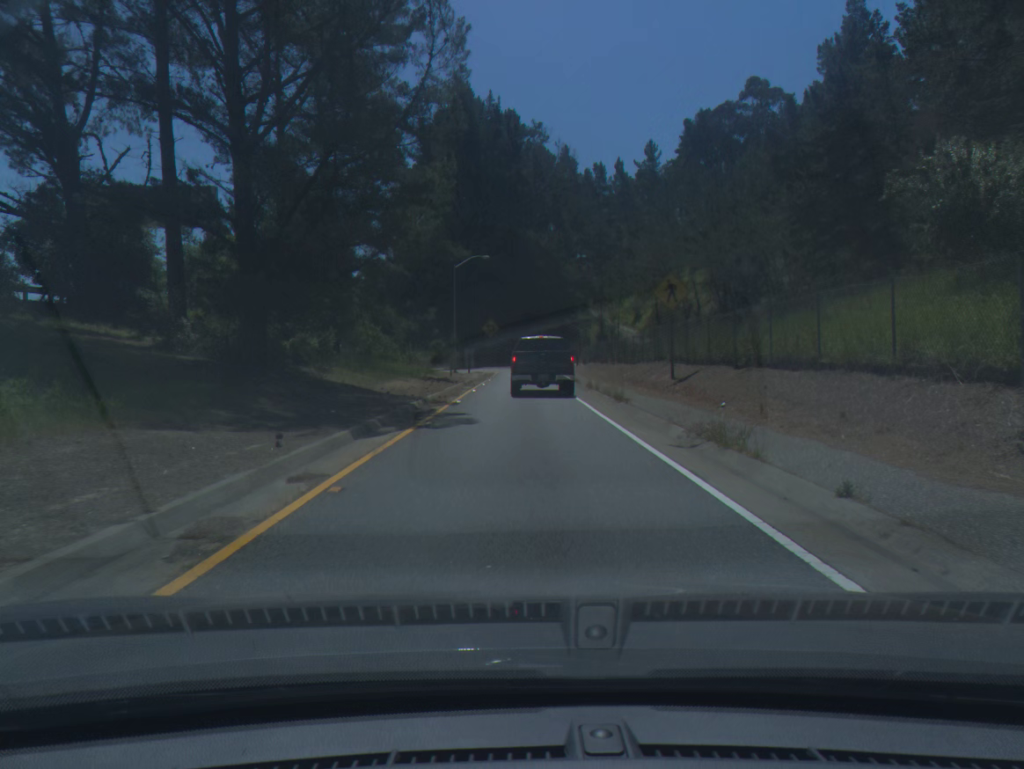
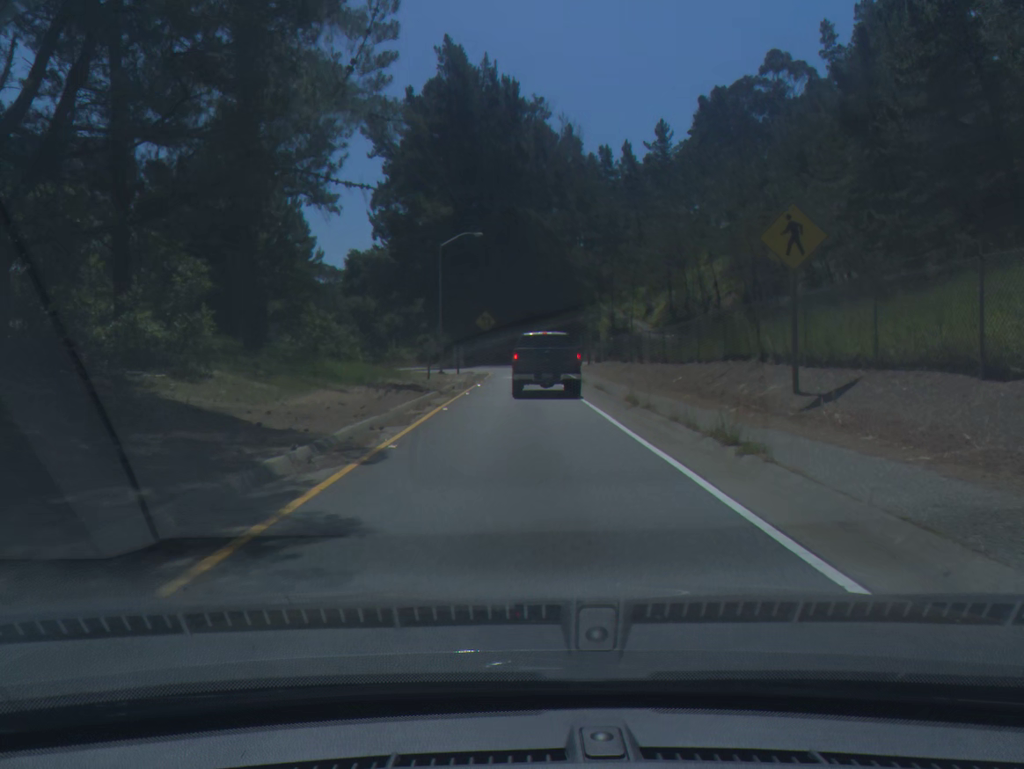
(0.0, +11.3) m; 0°
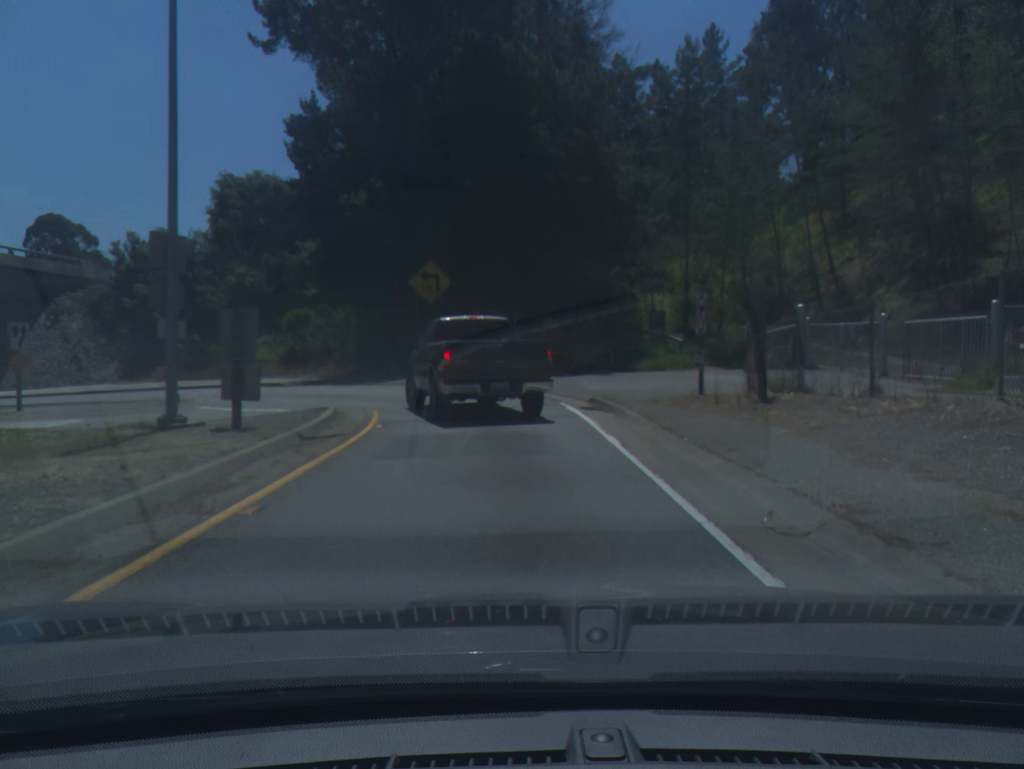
(+0.4, +41.7) m; +2°
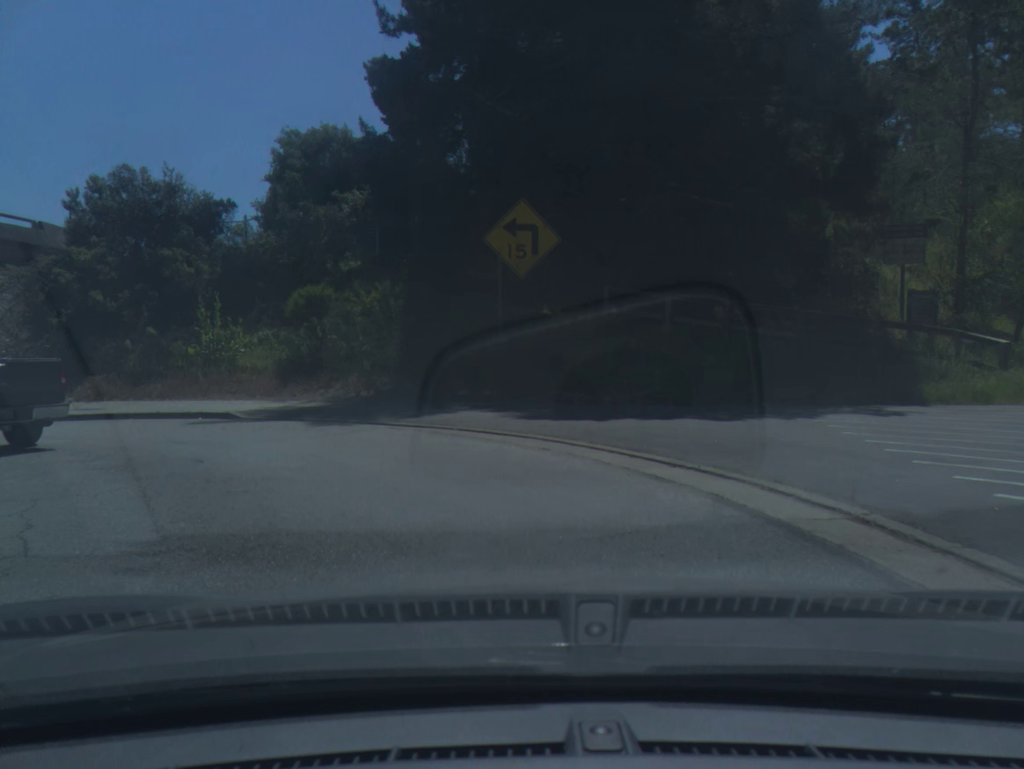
(-0.5, +16.6) m; -14°
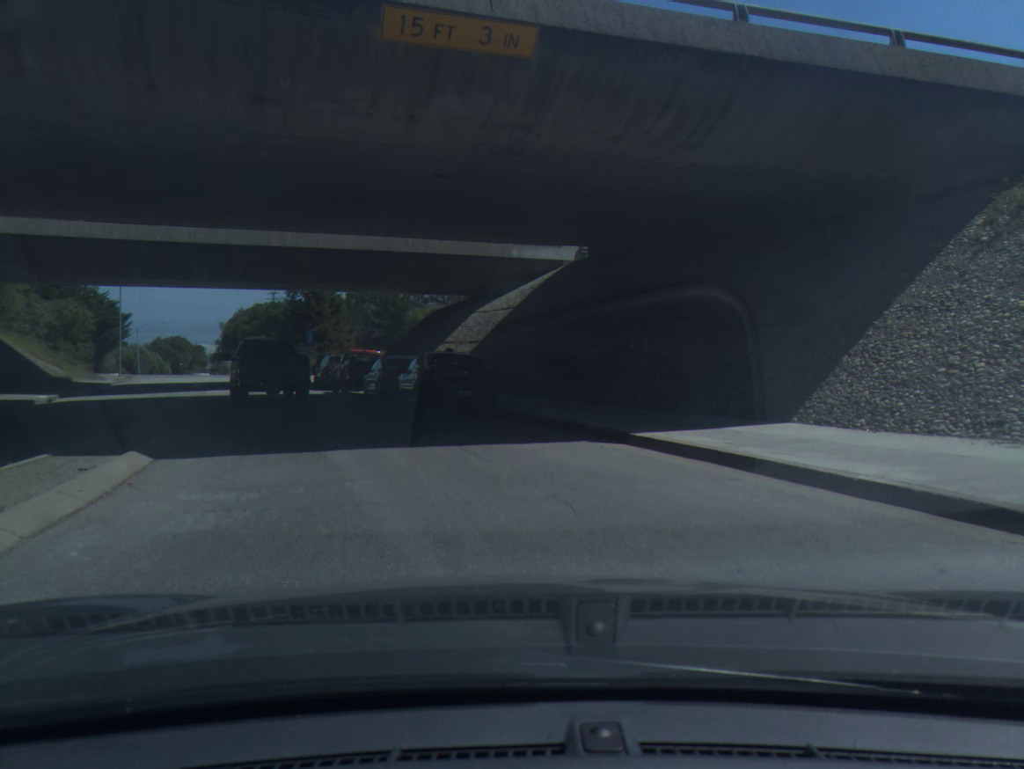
(-8.6, +13.9) m; -62°
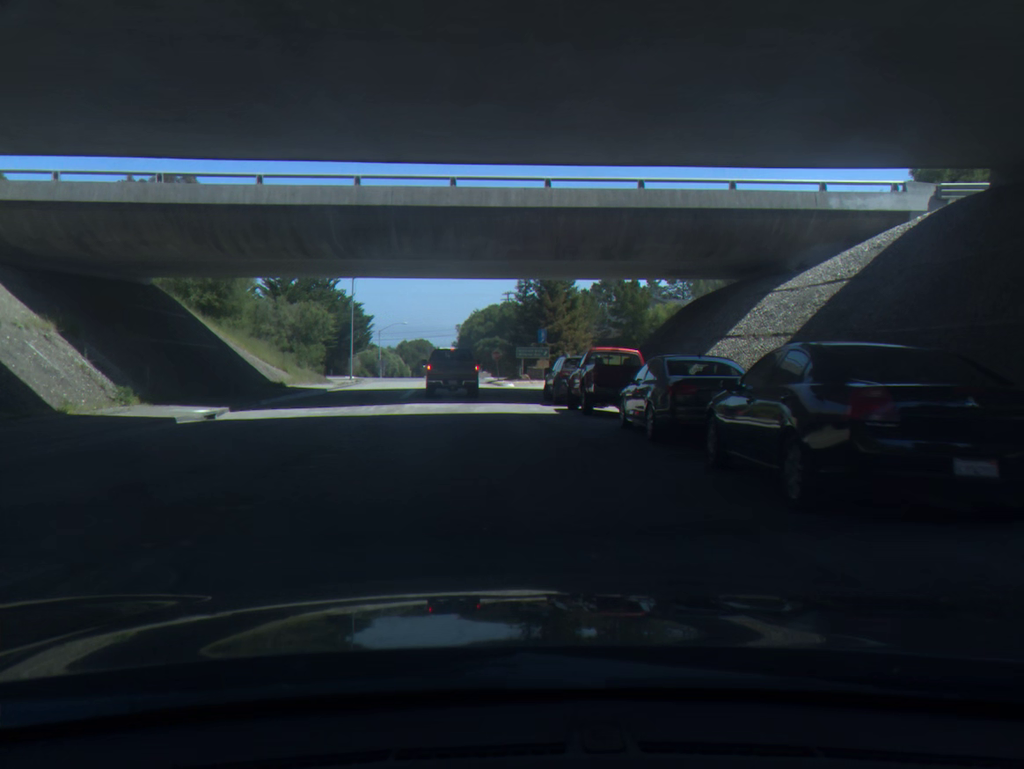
(-1.7, +10.8) m; -13°
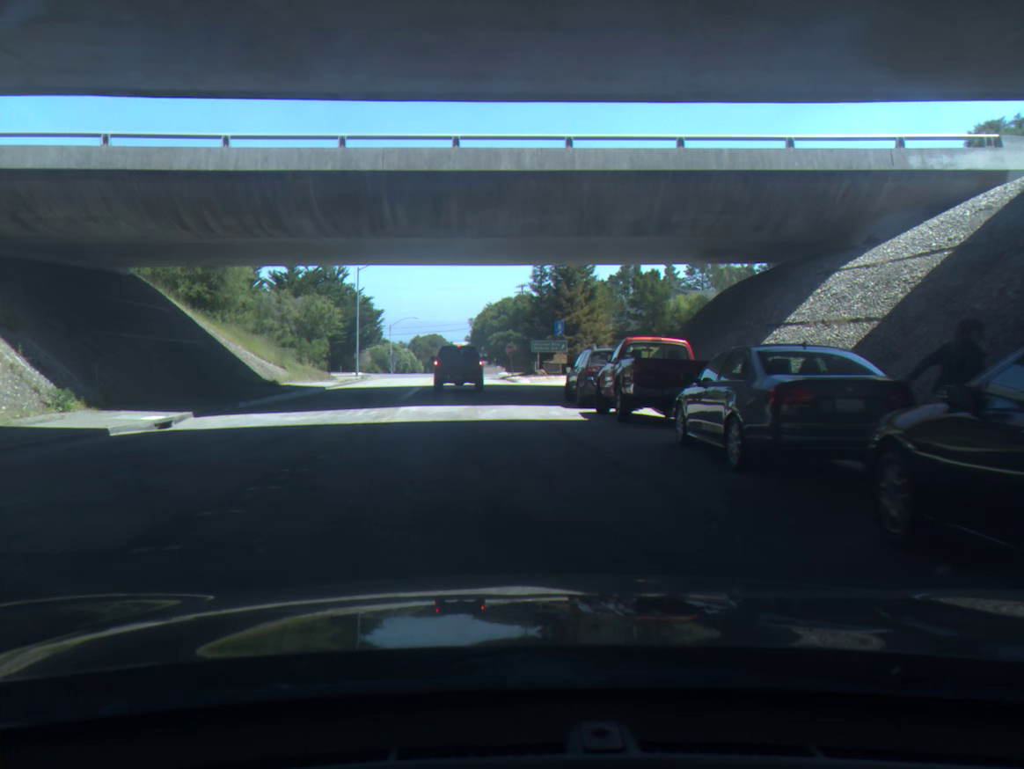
(0.0, +4.1) m; -1°
